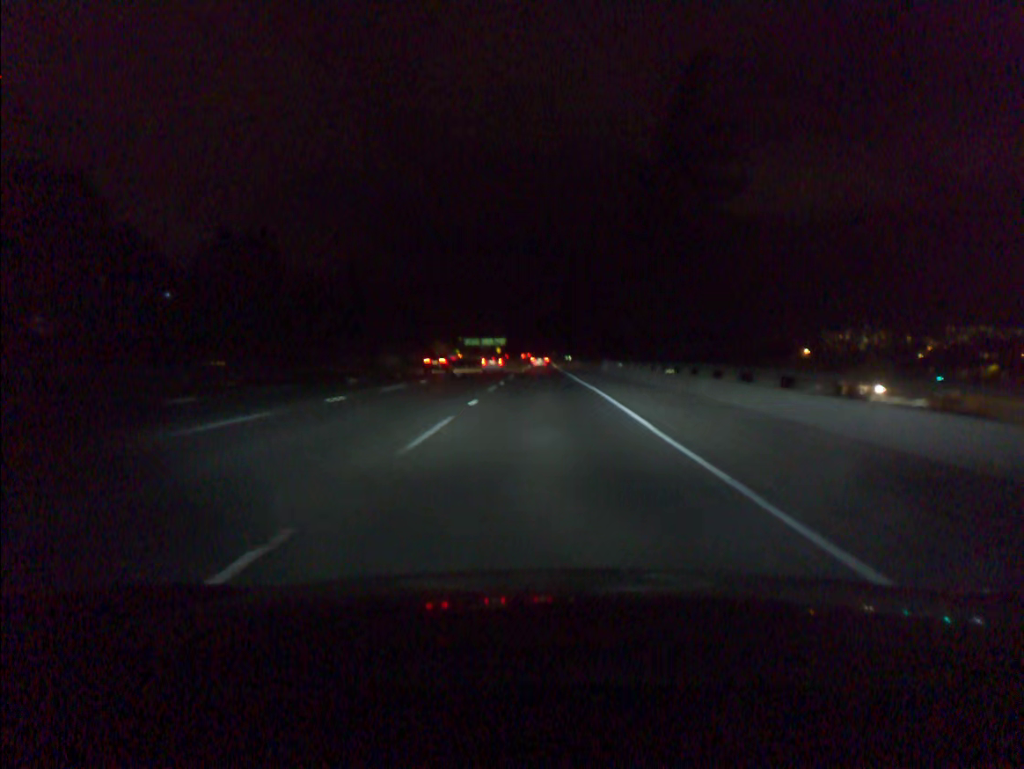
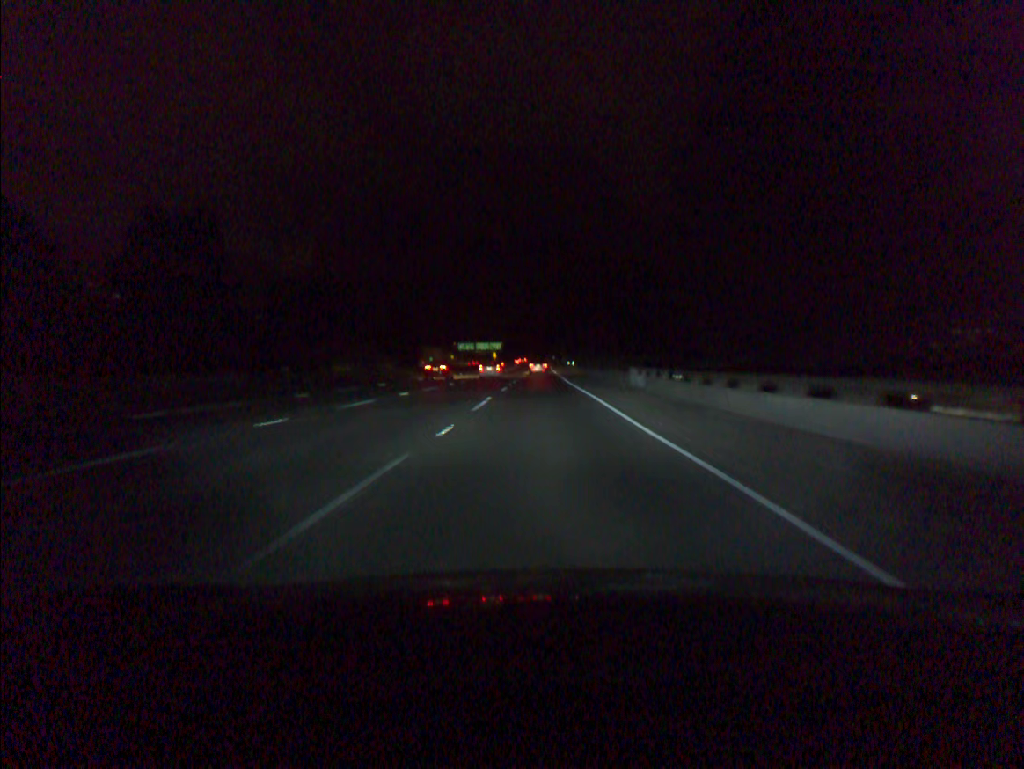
(0.0, +19.8) m; 0°
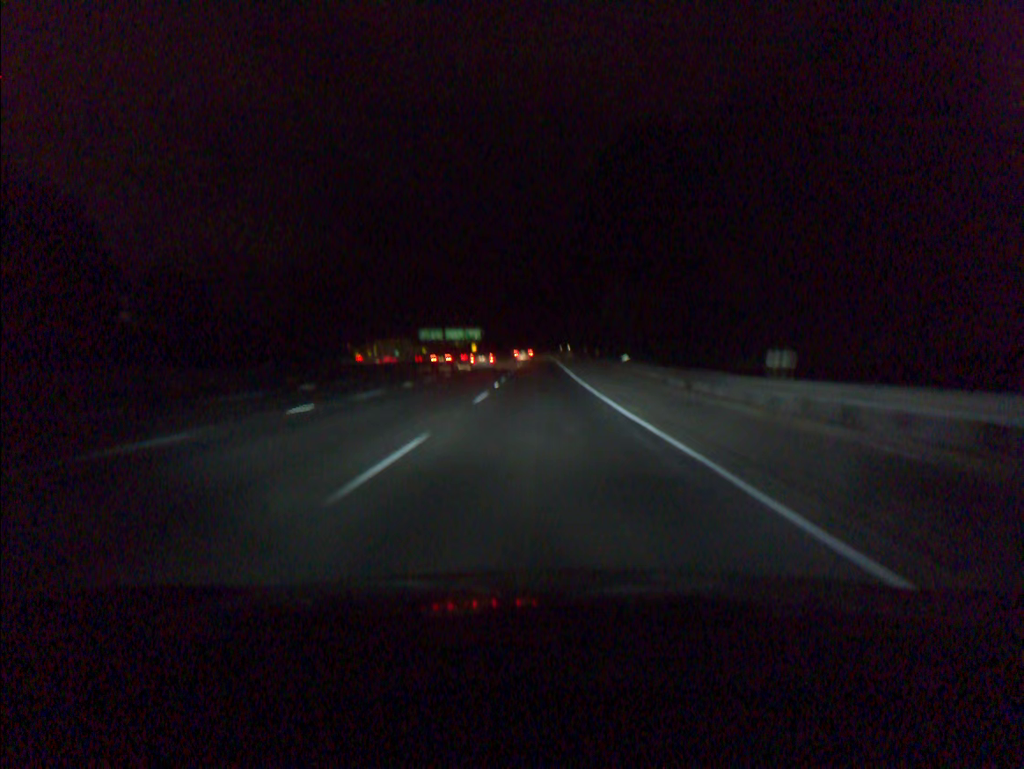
(+0.2, +100.5) m; 0°
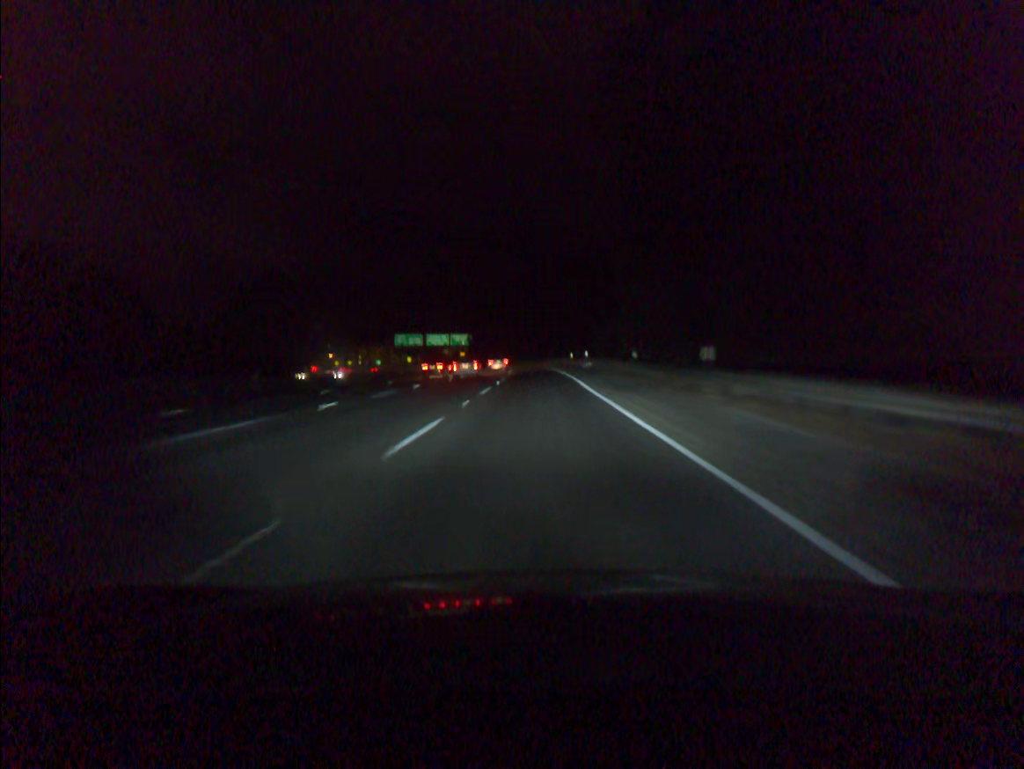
(+0.1, +40.3) m; 0°
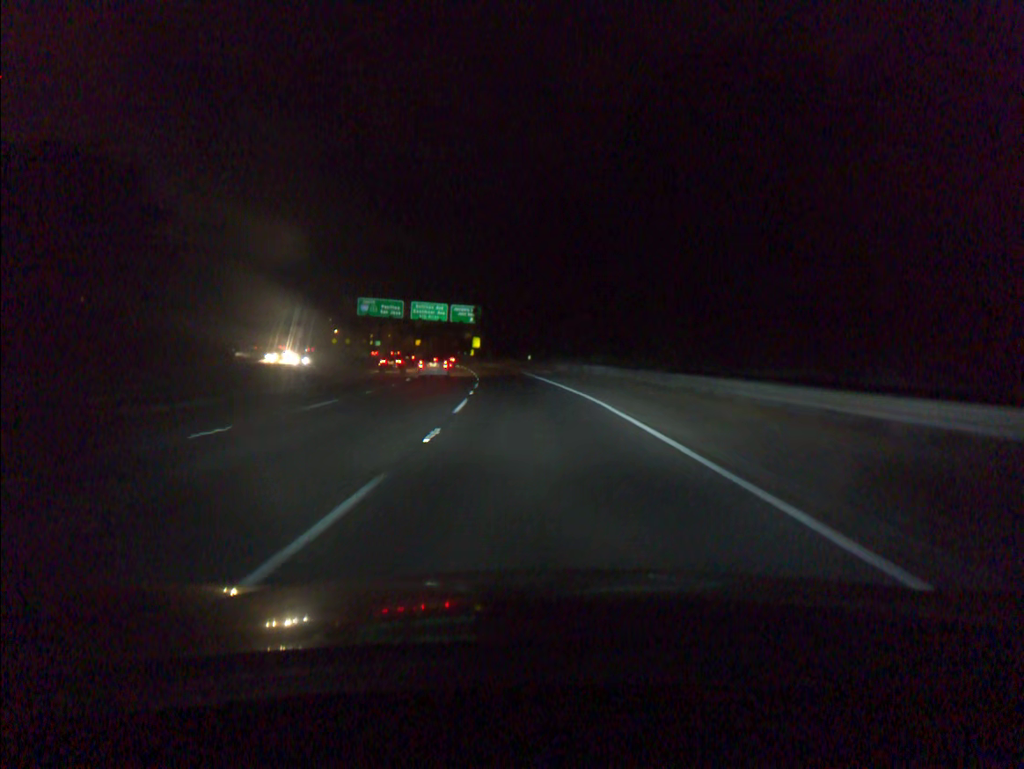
(-1.5, +80.4) m; -3°
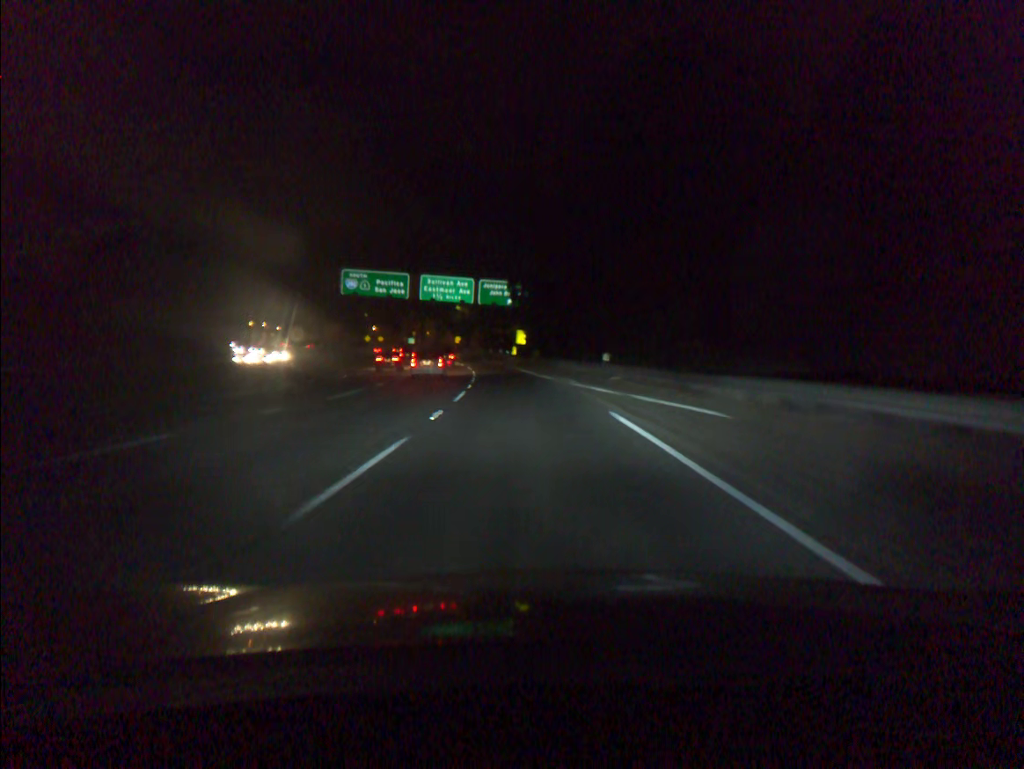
(-1.4, +40.3) m; -4°
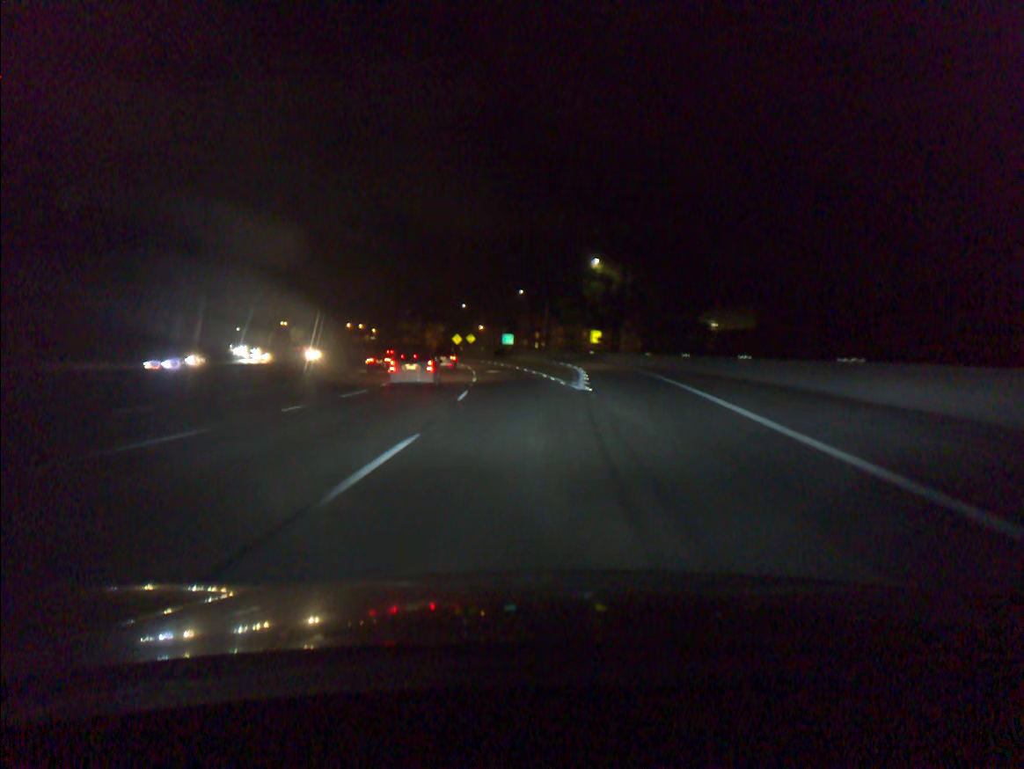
(-9.5, +100.4) m; -10°
